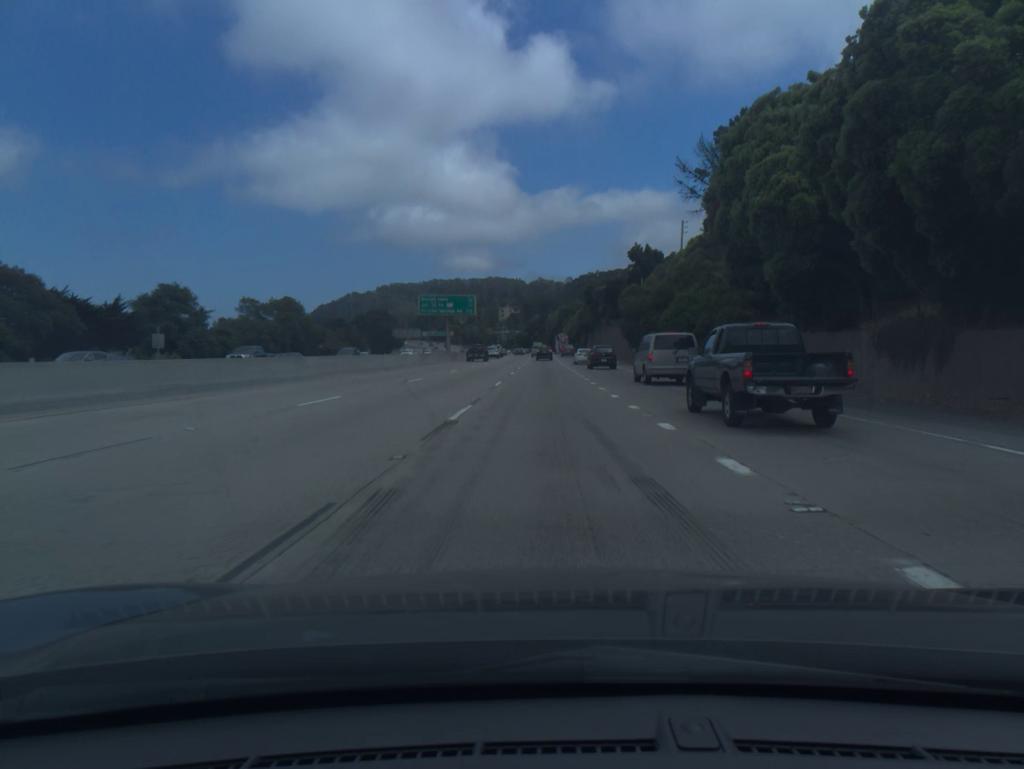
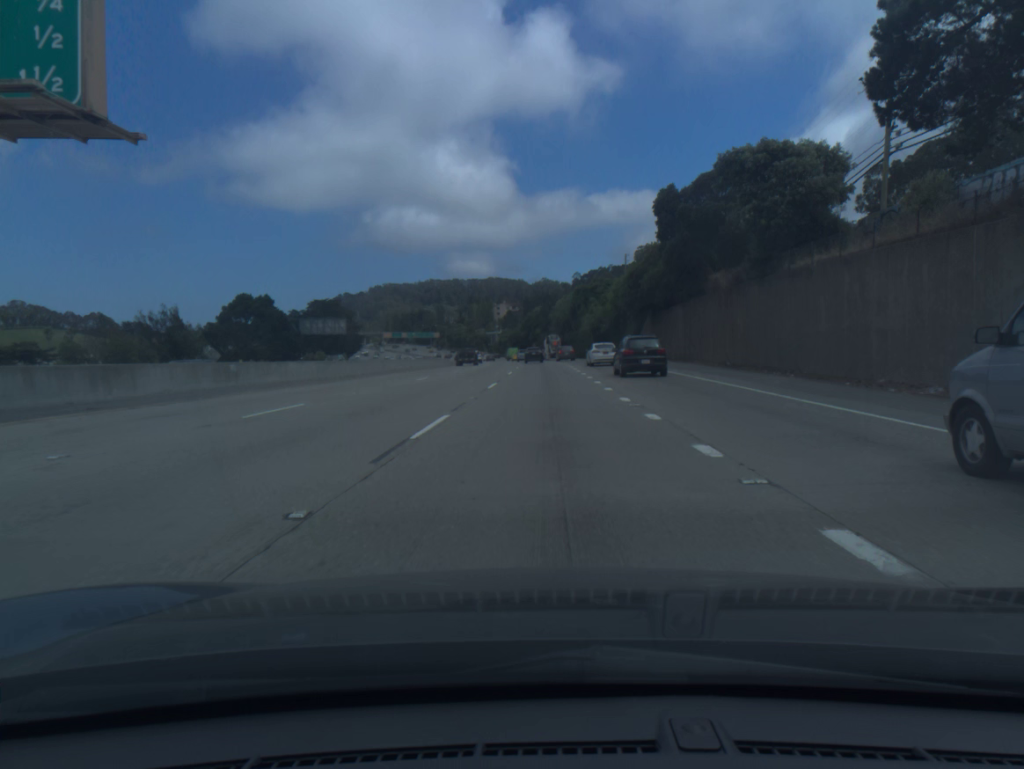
(0.0, +88.8) m; 0°
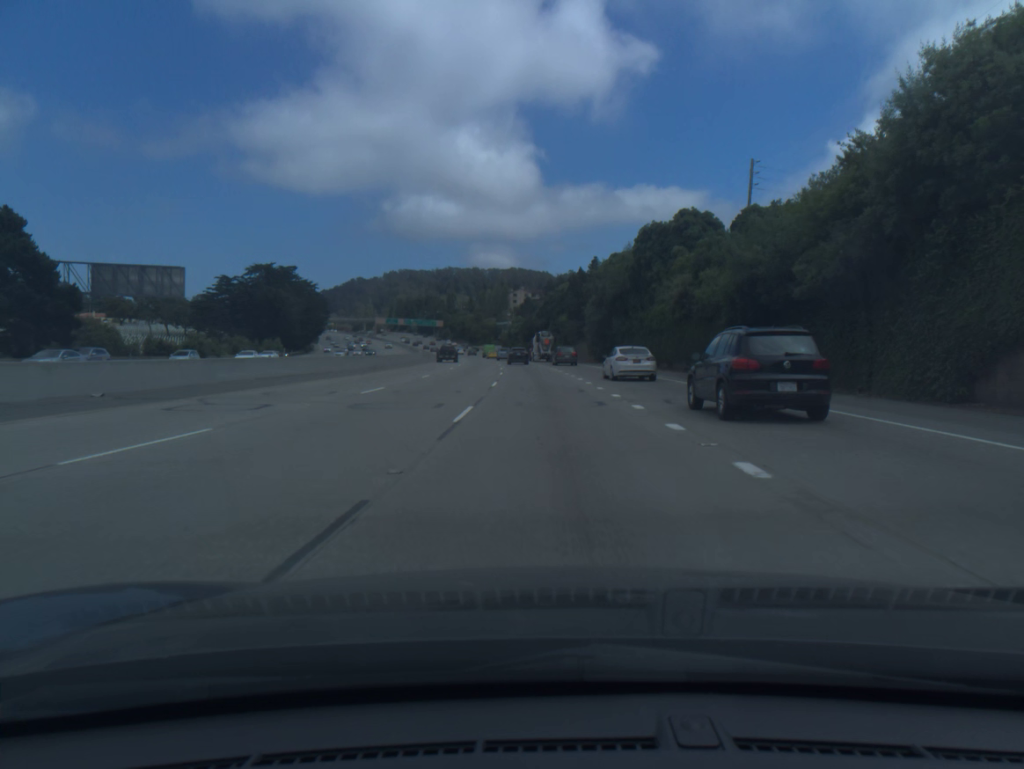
(-0.4, +68.7) m; -1°
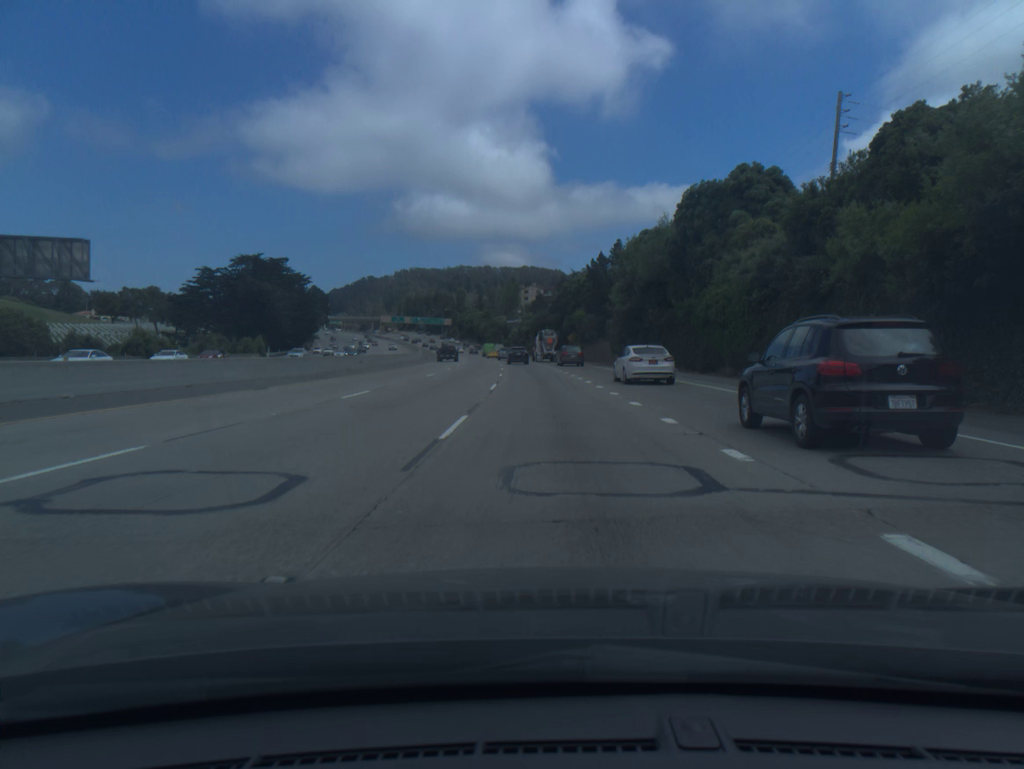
(-0.1, +16.9) m; -1°
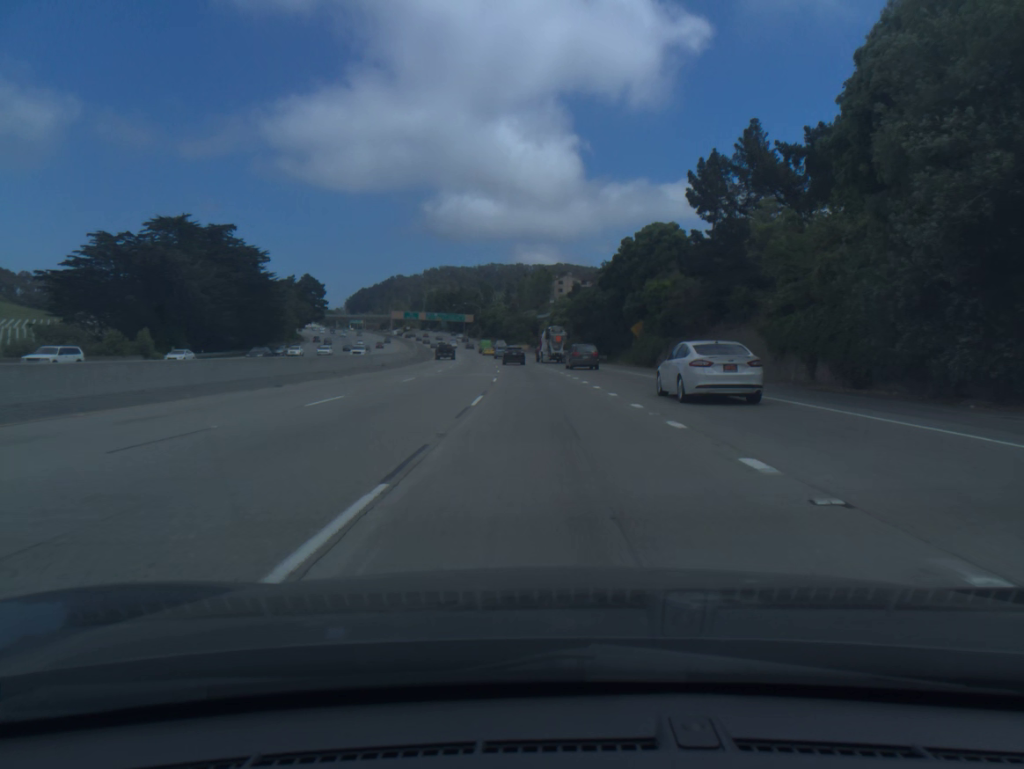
(-1.1, +50.2) m; -2°
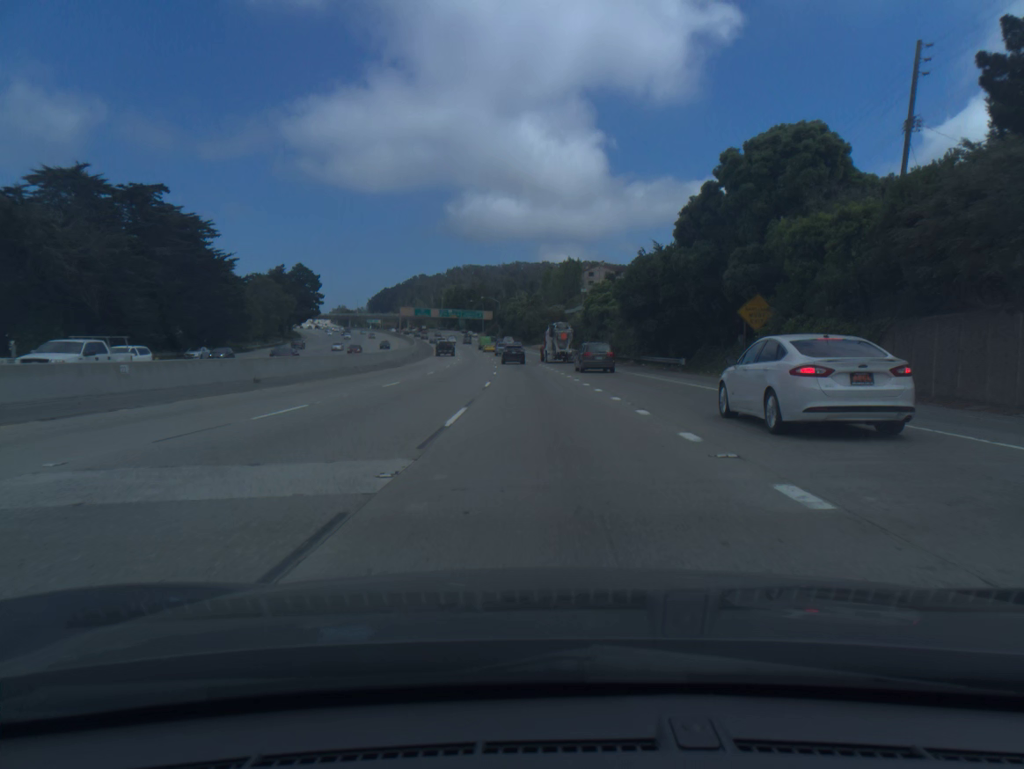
(-0.5, +33.1) m; -2°
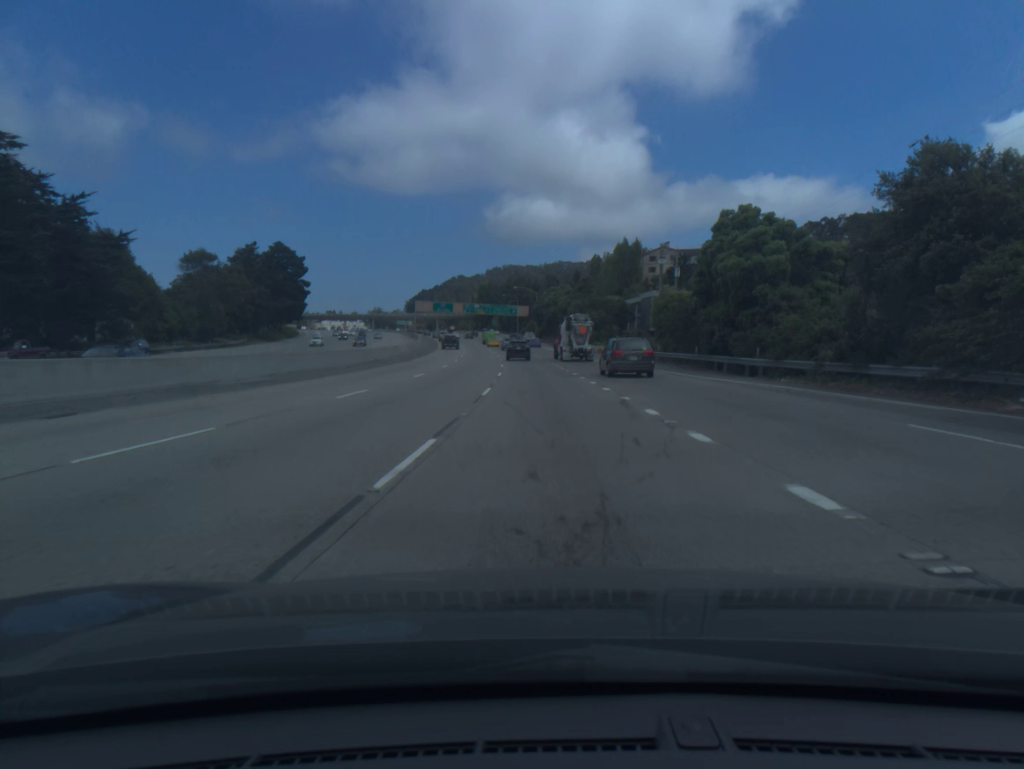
(-1.5, +49.3) m; -3°
